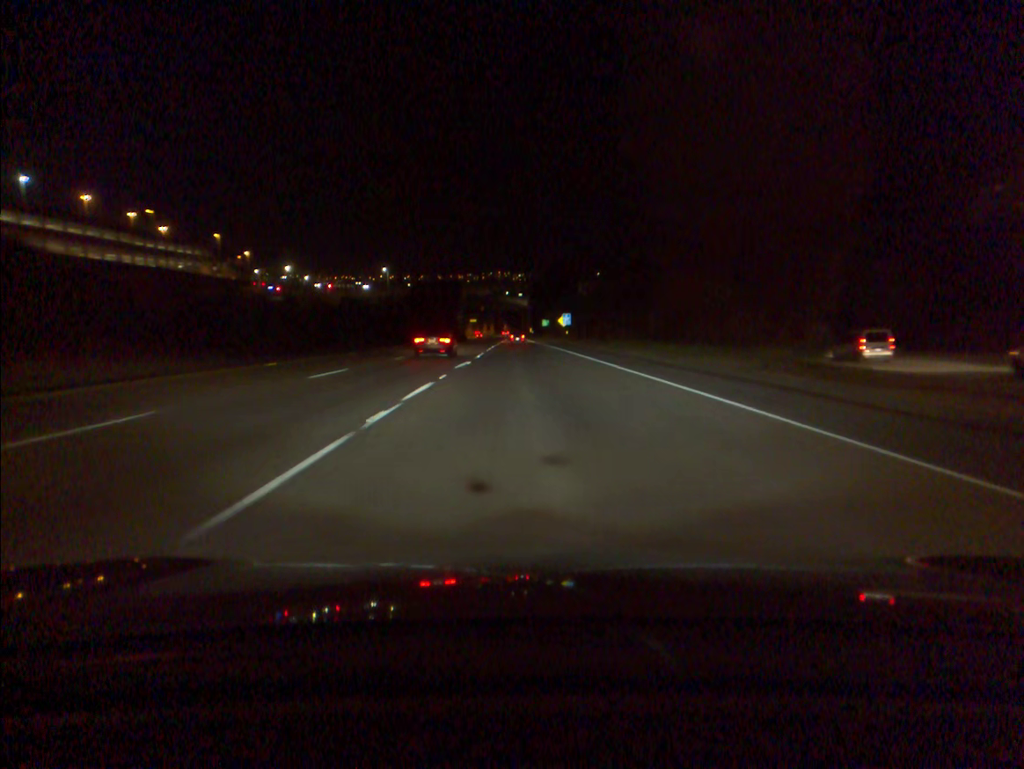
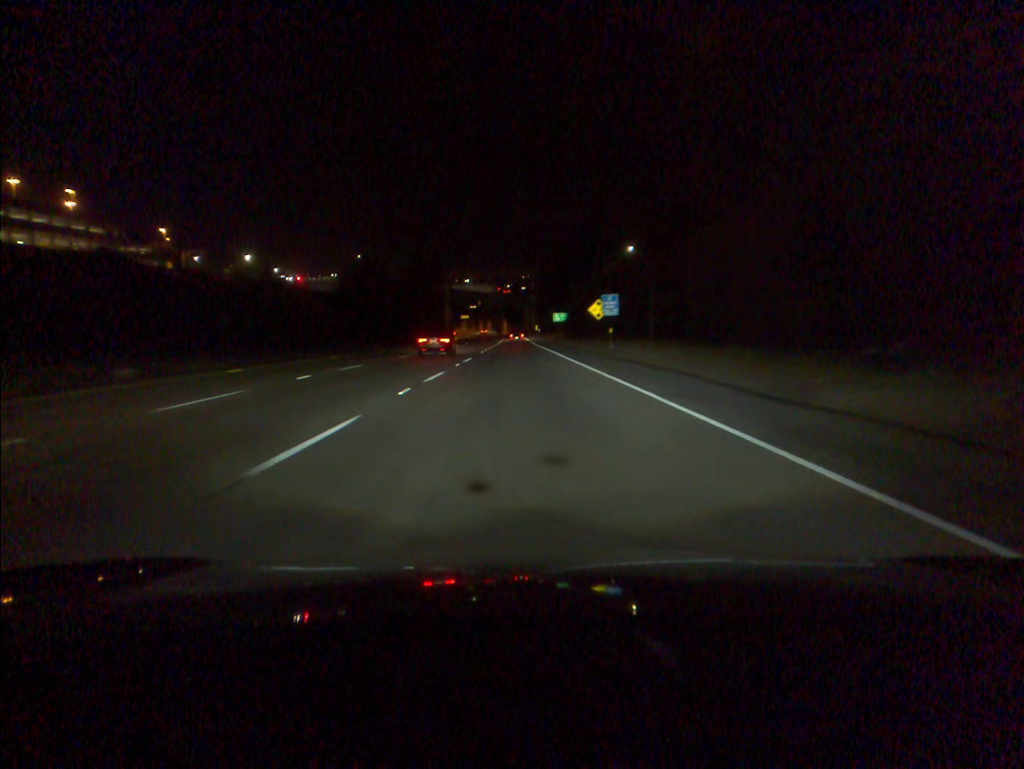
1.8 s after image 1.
(0.0, +51.1) m; 0°
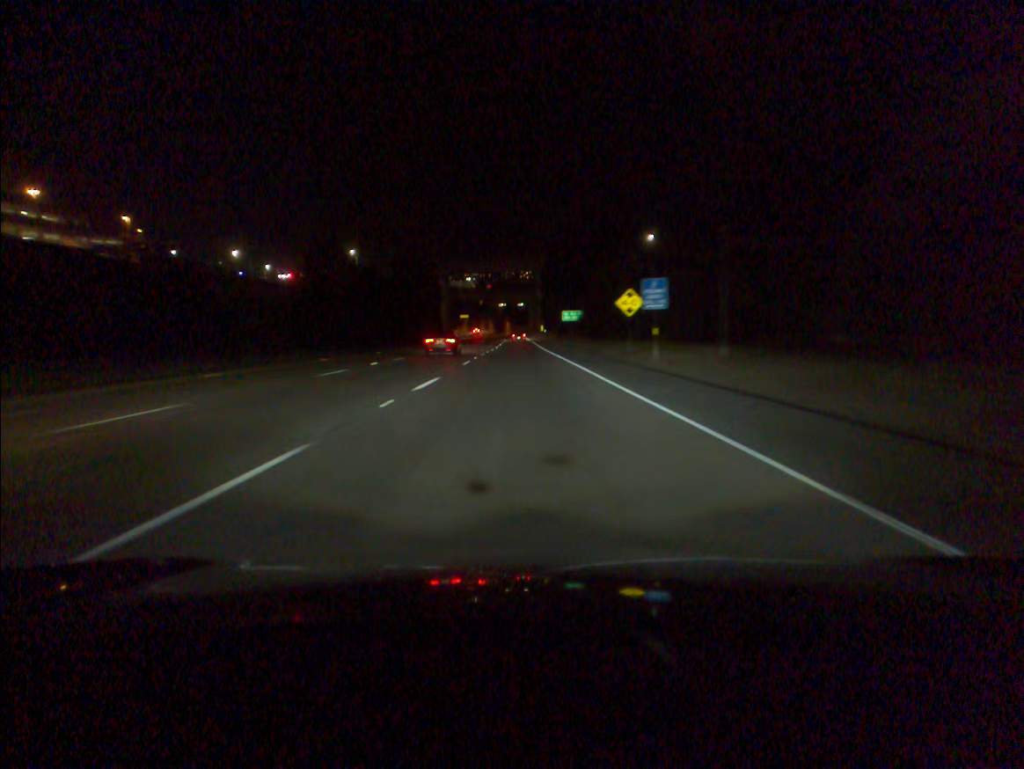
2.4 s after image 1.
(-0.1, +17.0) m; 0°
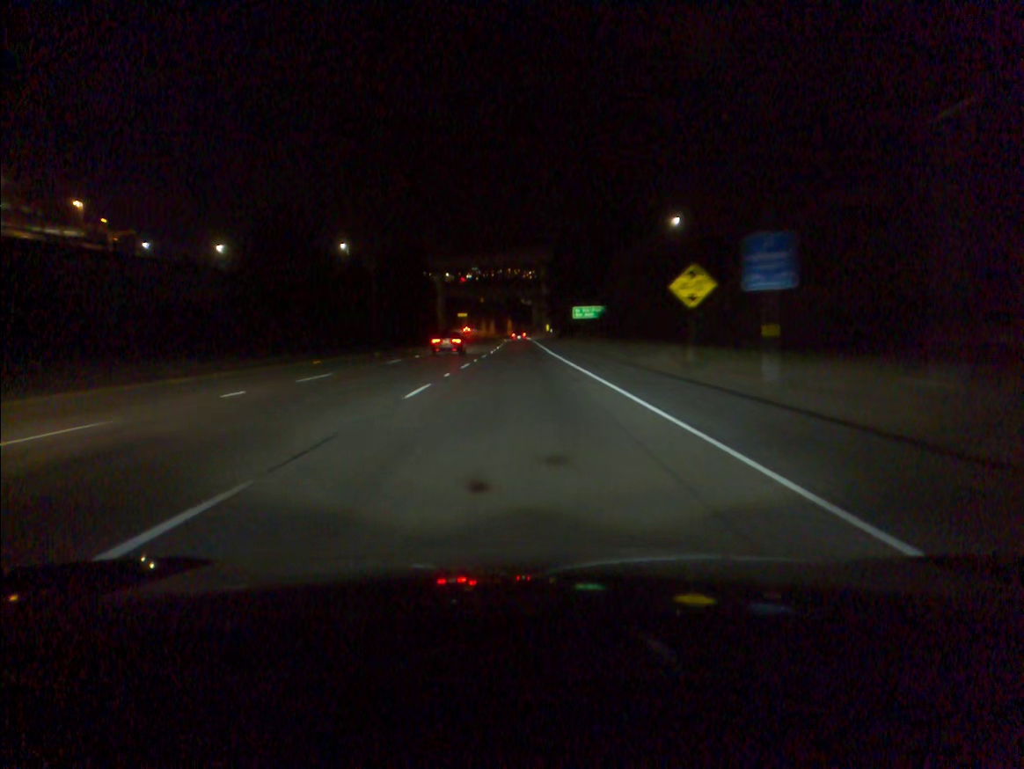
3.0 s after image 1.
(-0.1, +17.0) m; 0°
